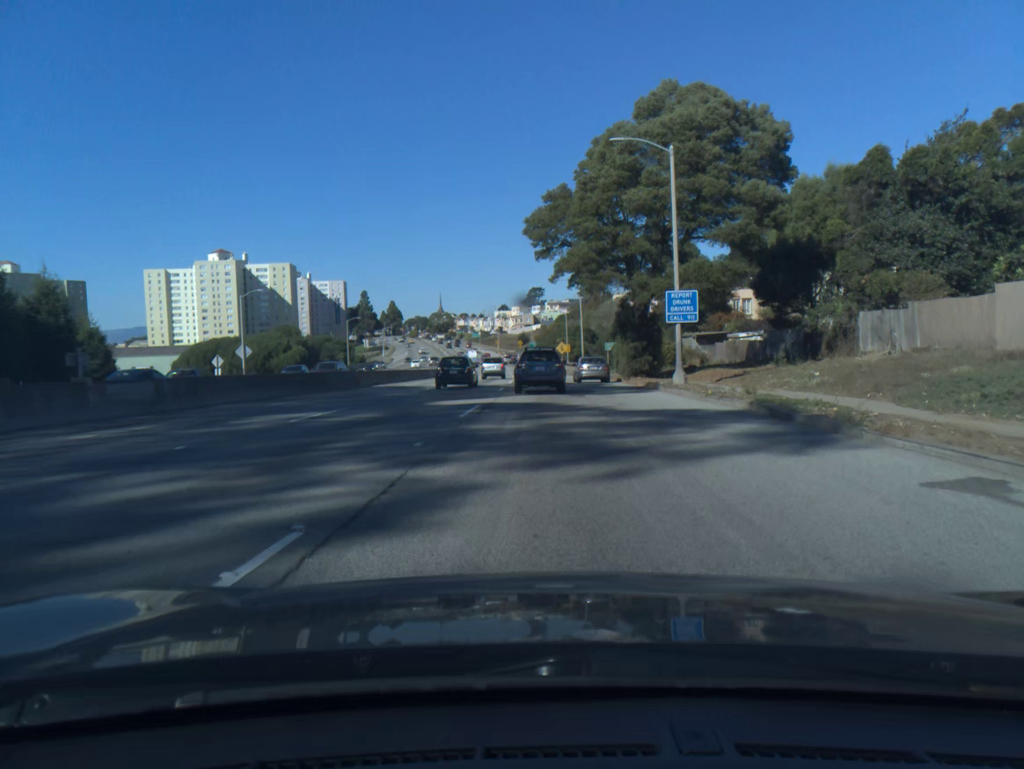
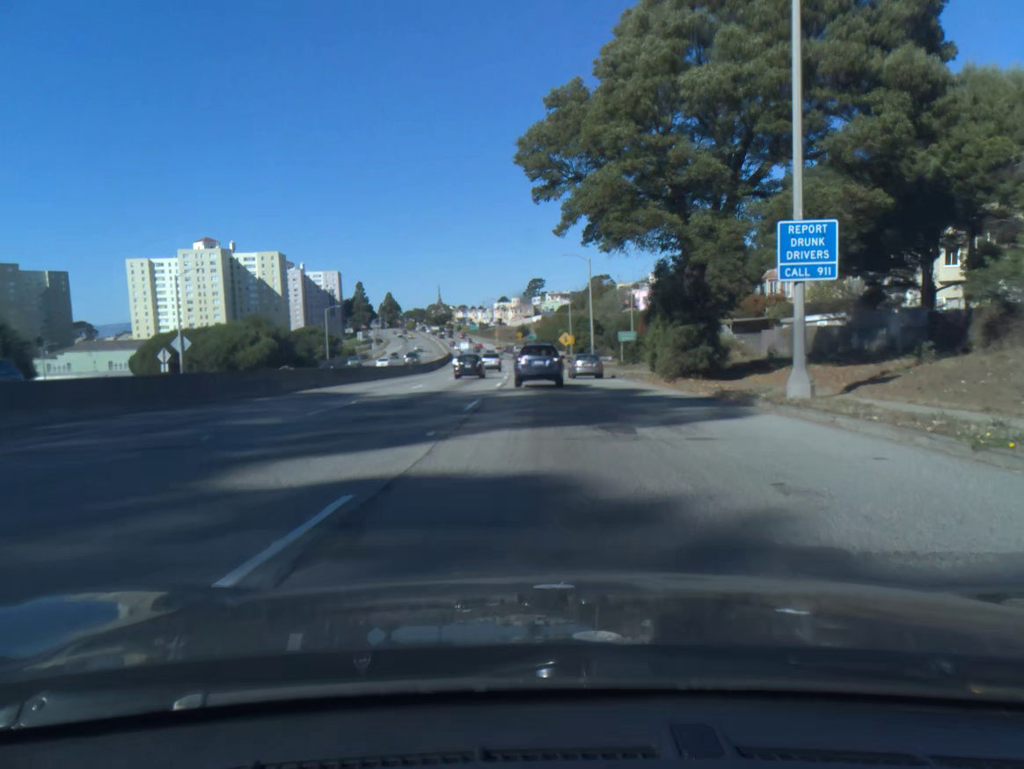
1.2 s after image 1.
(0.0, +14.1) m; 0°
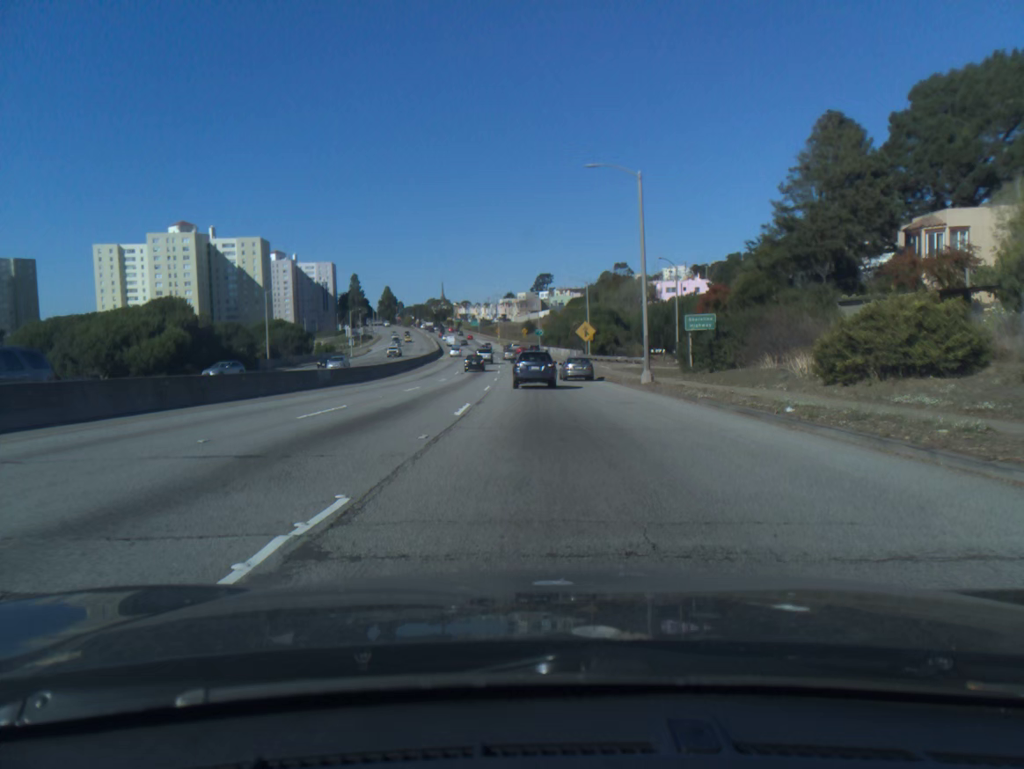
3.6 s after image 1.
(-0.1, +28.9) m; -1°
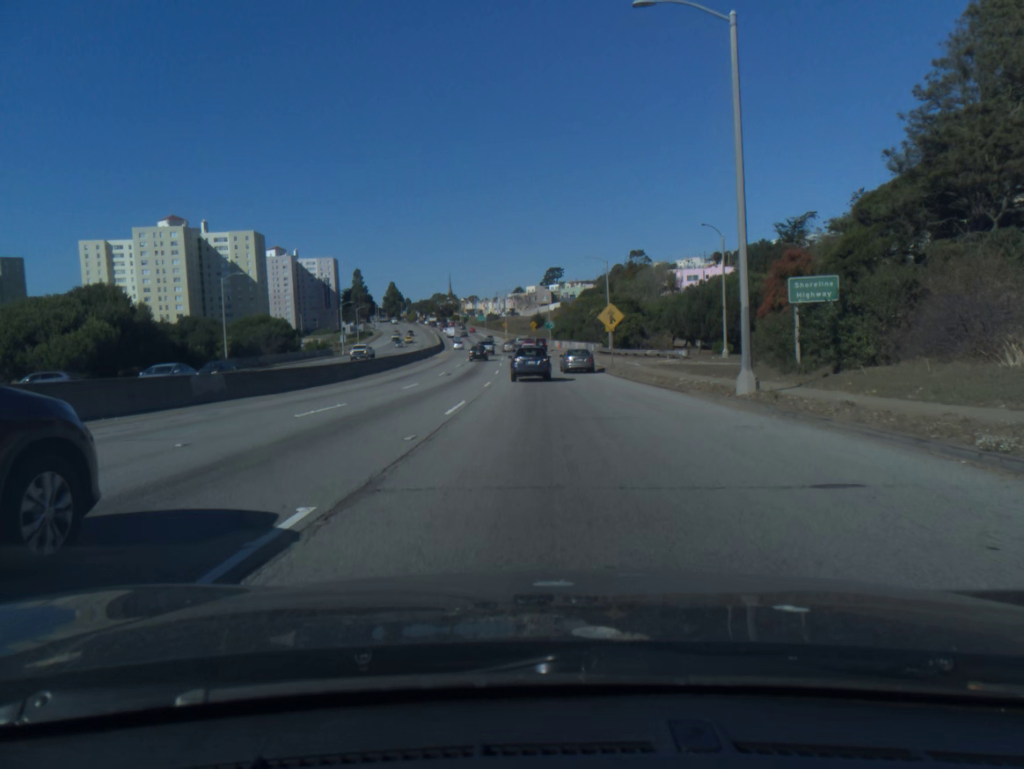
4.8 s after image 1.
(0.0, +15.4) m; -1°
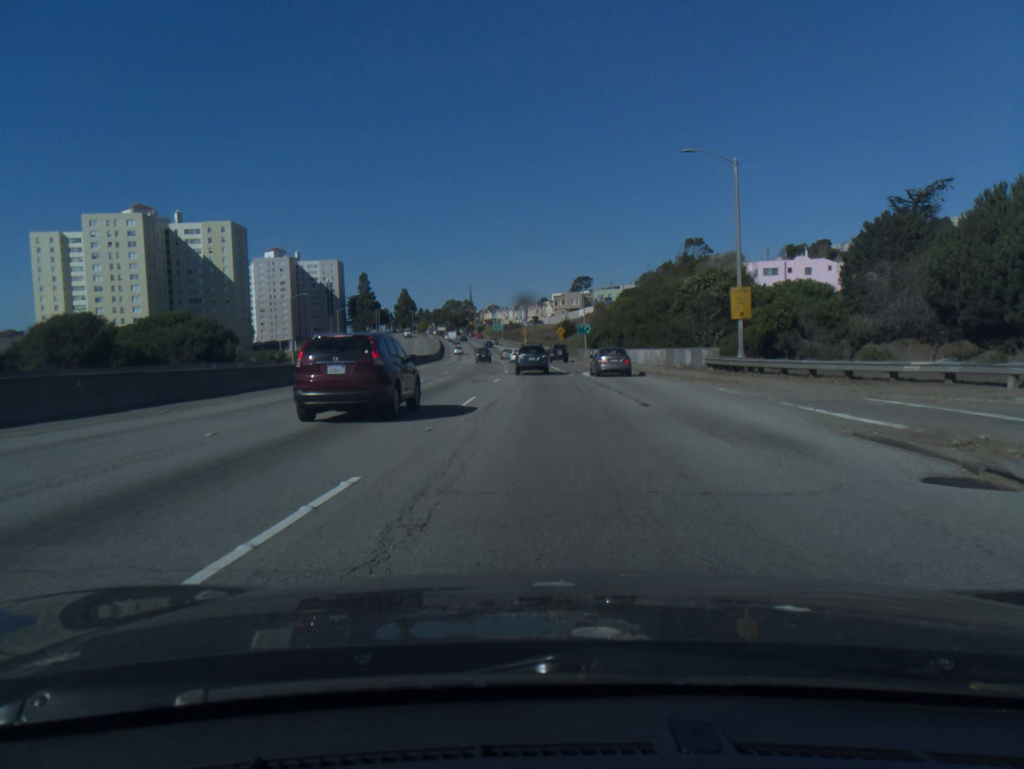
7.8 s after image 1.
(-0.8, +43.1) m; -2°
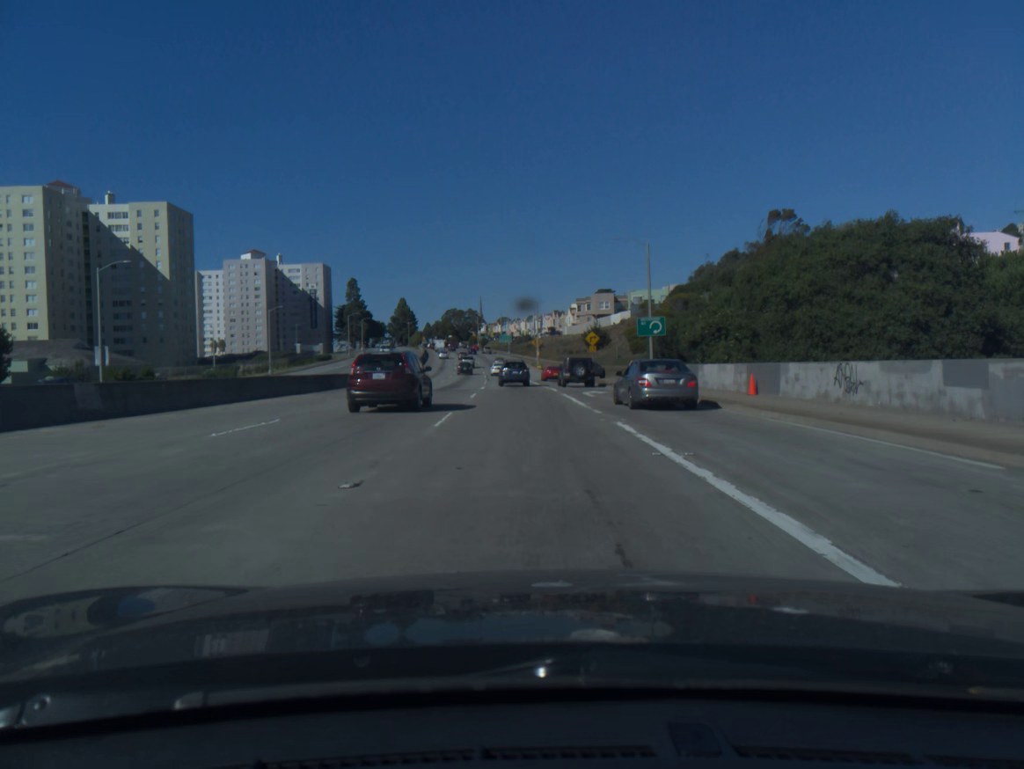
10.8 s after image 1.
(-0.4, +48.2) m; -1°
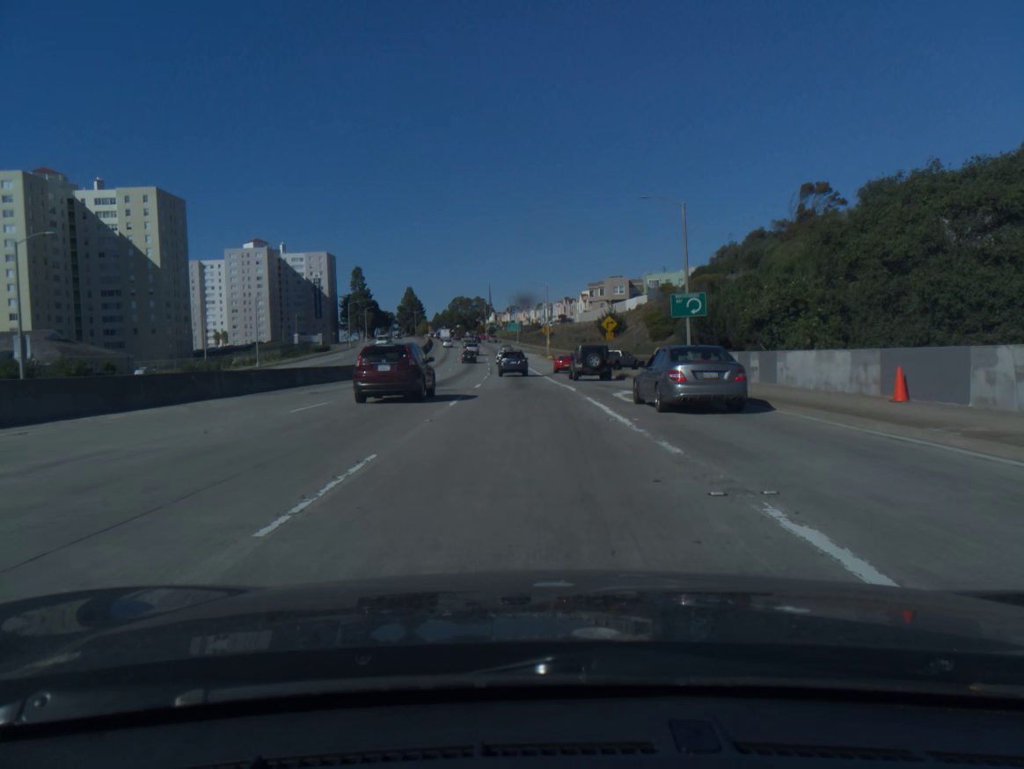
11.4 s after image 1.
(0.0, +10.1) m; -1°
